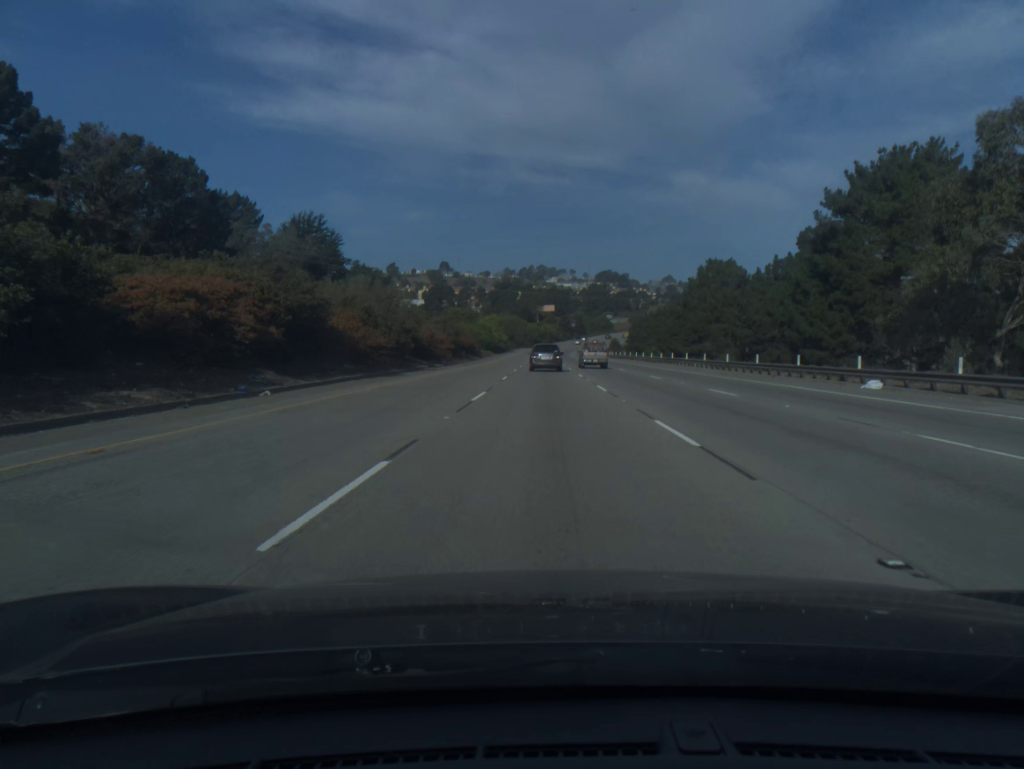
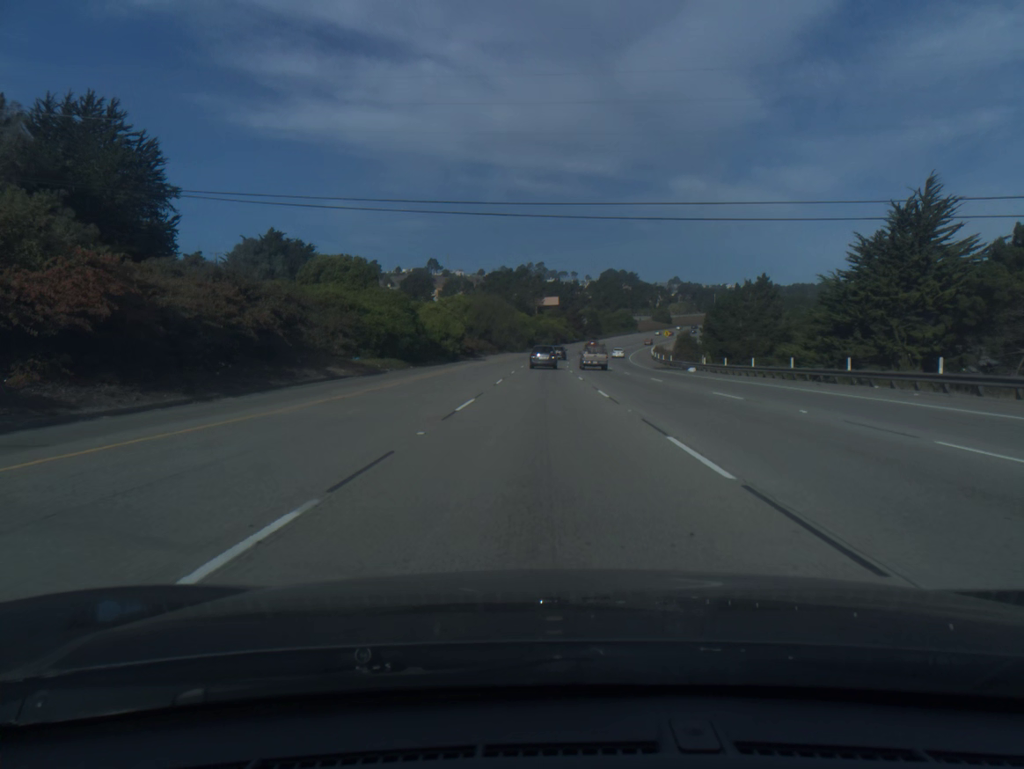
(+0.3, +90.2) m; 0°
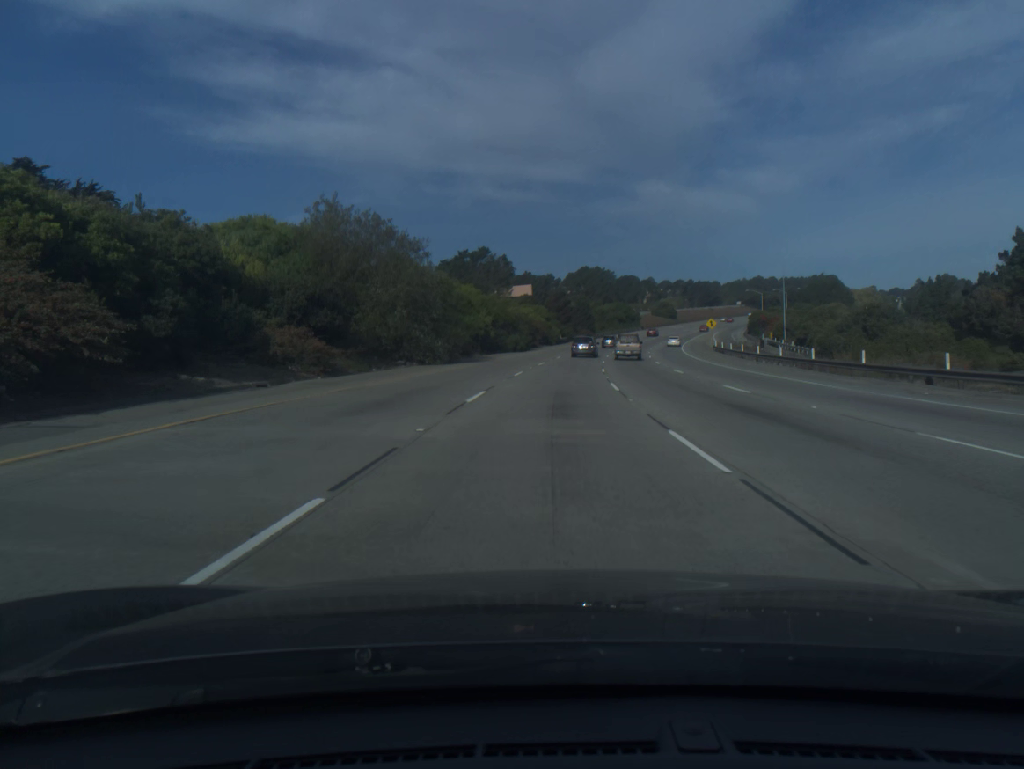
(+0.6, +72.7) m; +2°
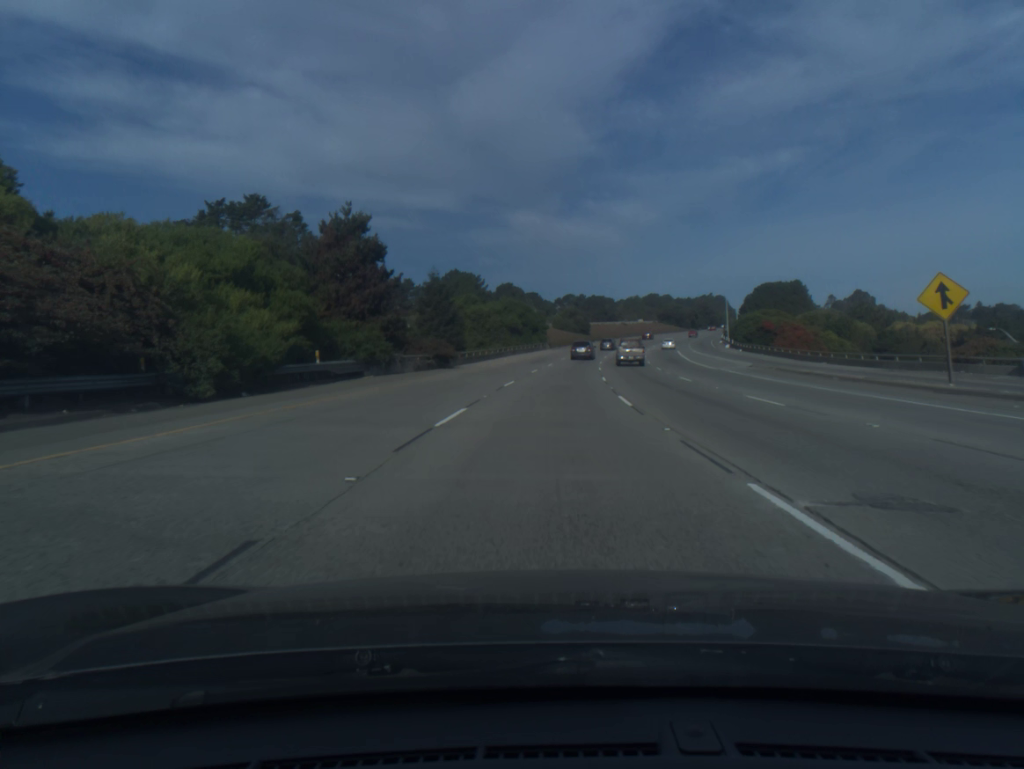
(+6.9, +91.5) m; +9°
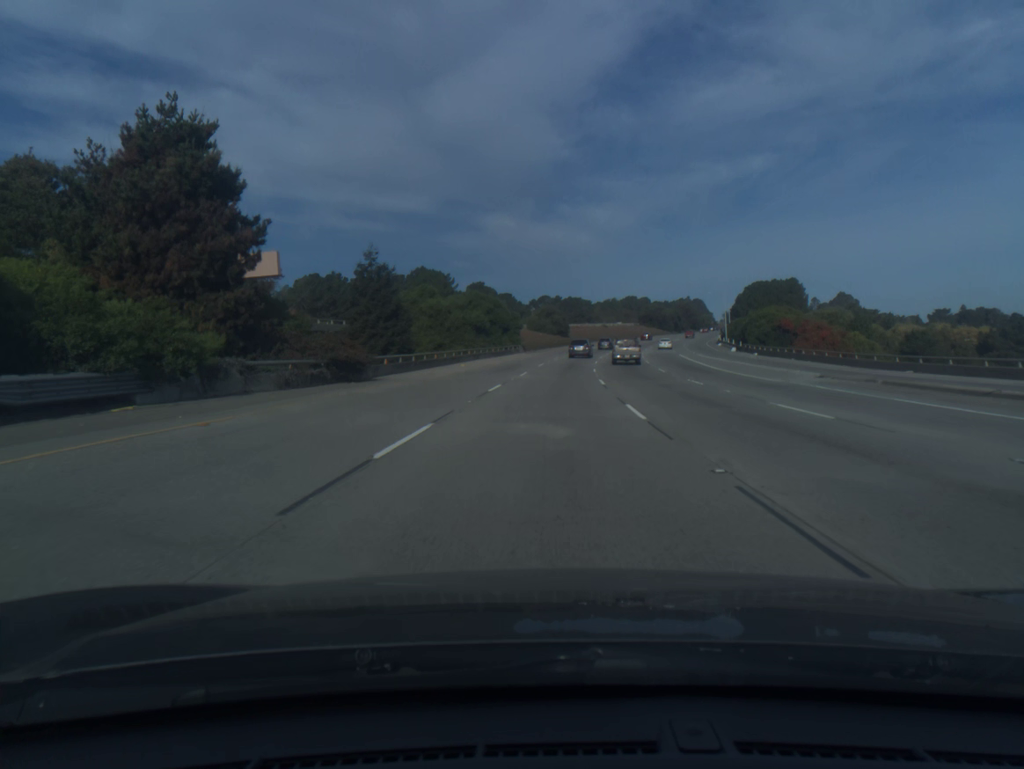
(+0.3, +18.4) m; +2°
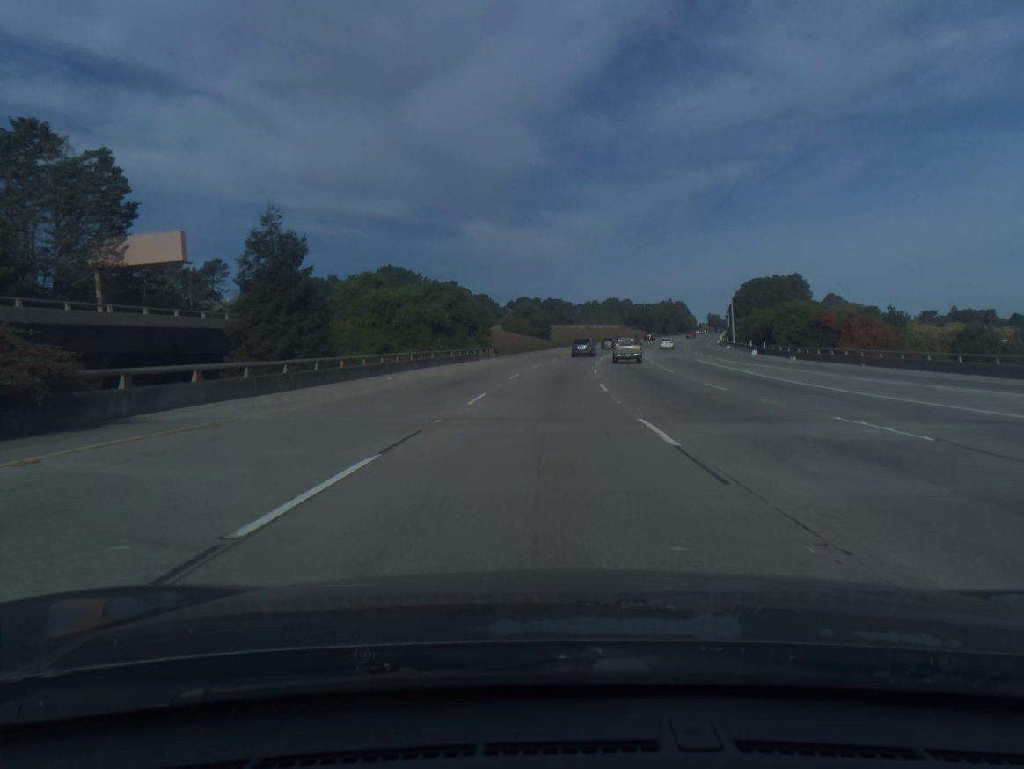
(+0.3, +18.4) m; +2°
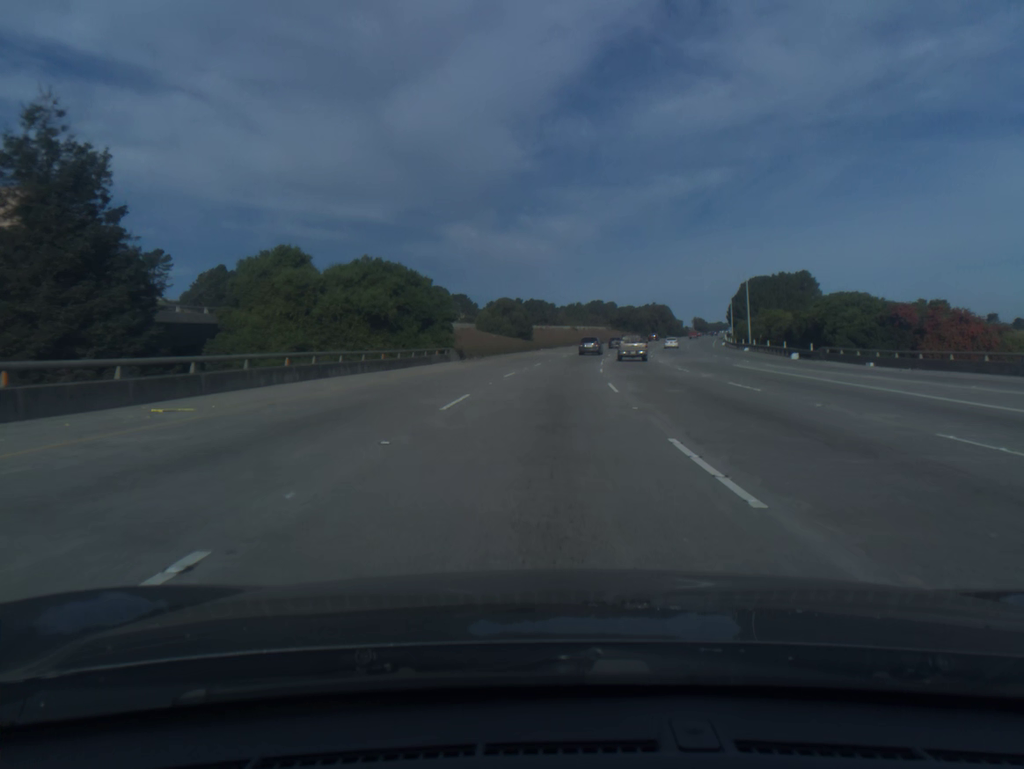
(+0.2, +18.4) m; +1°
